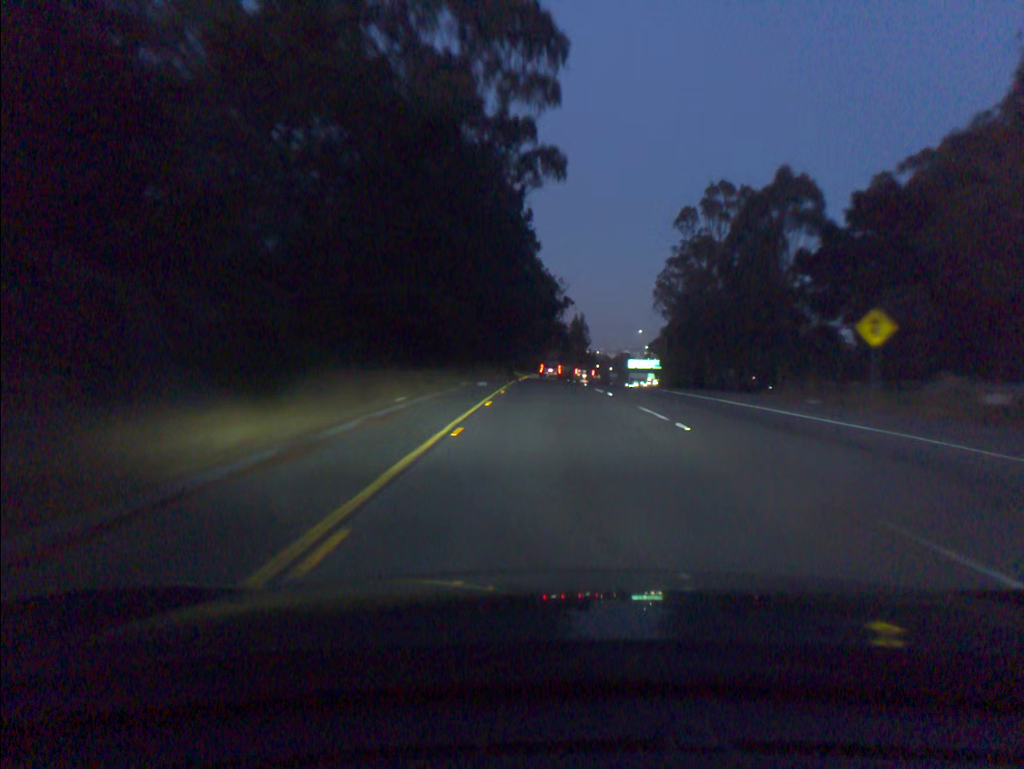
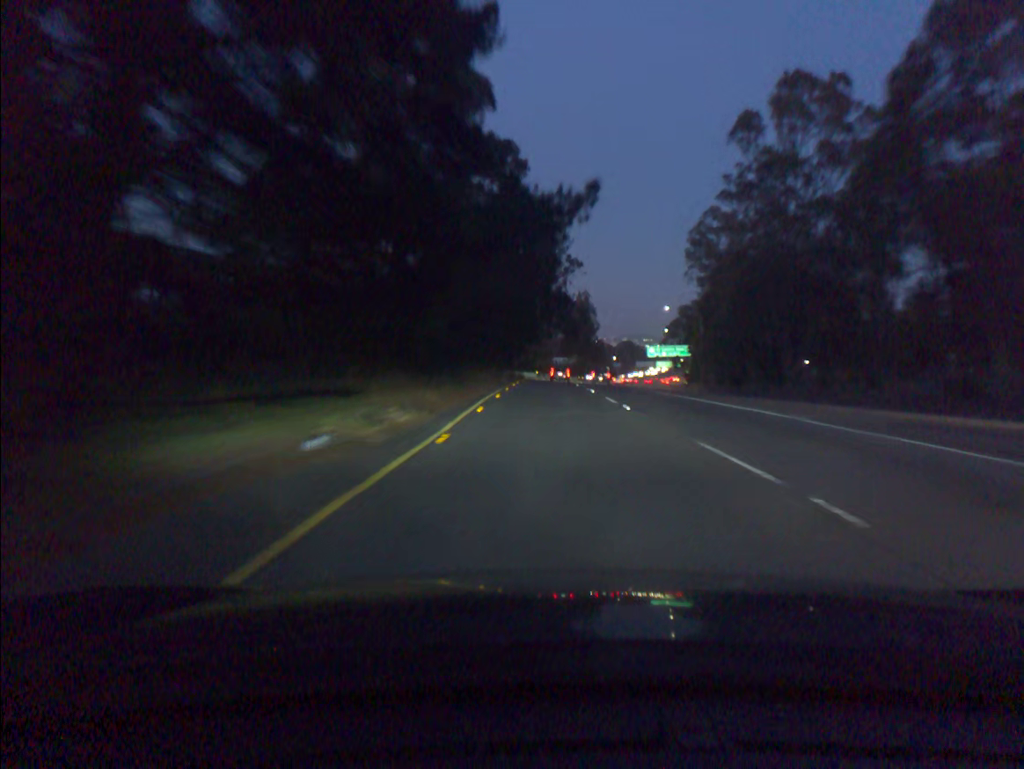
(+0.2, +37.3) m; 0°
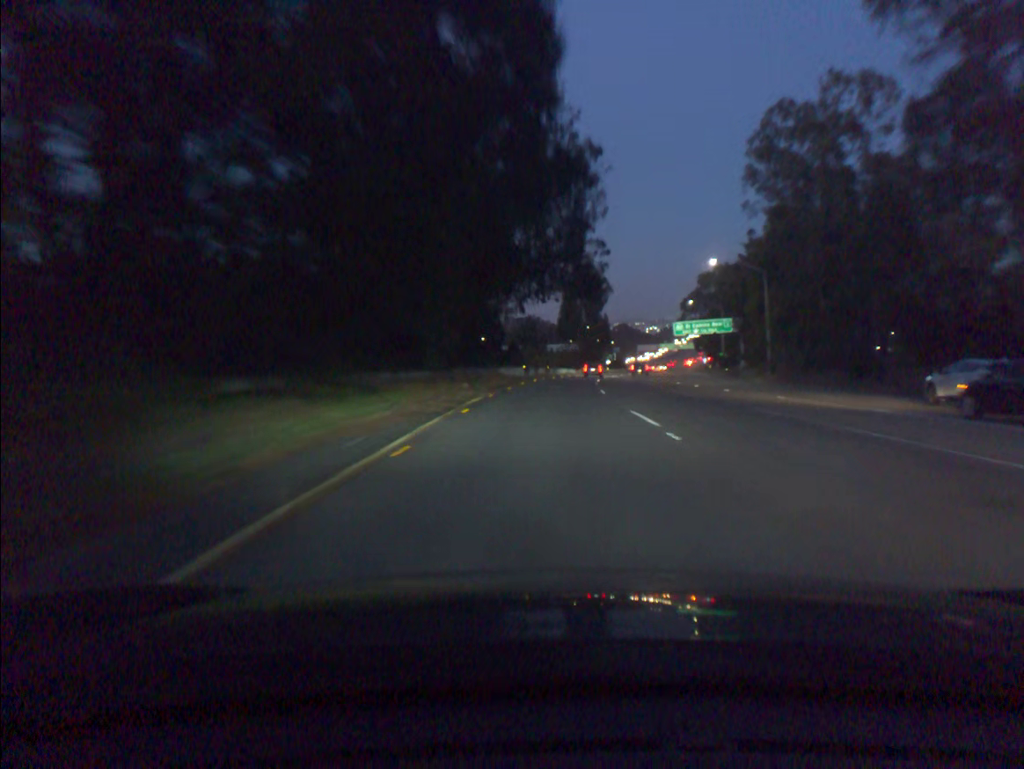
(+0.2, +38.7) m; 0°
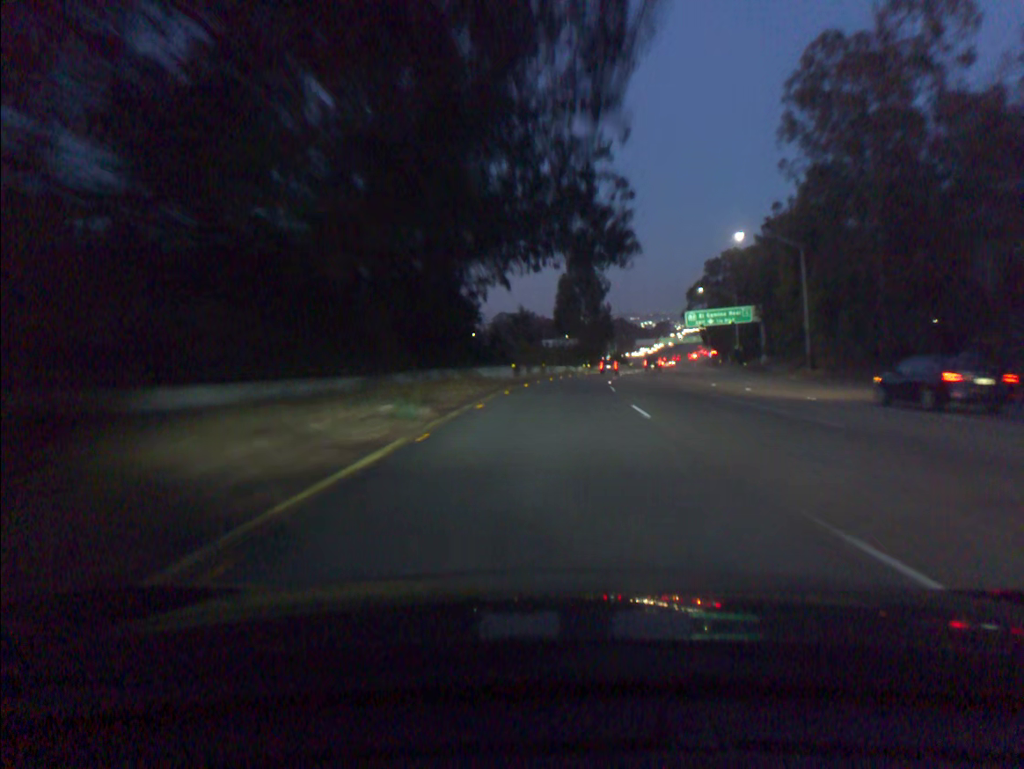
(0.0, +13.3) m; 0°
